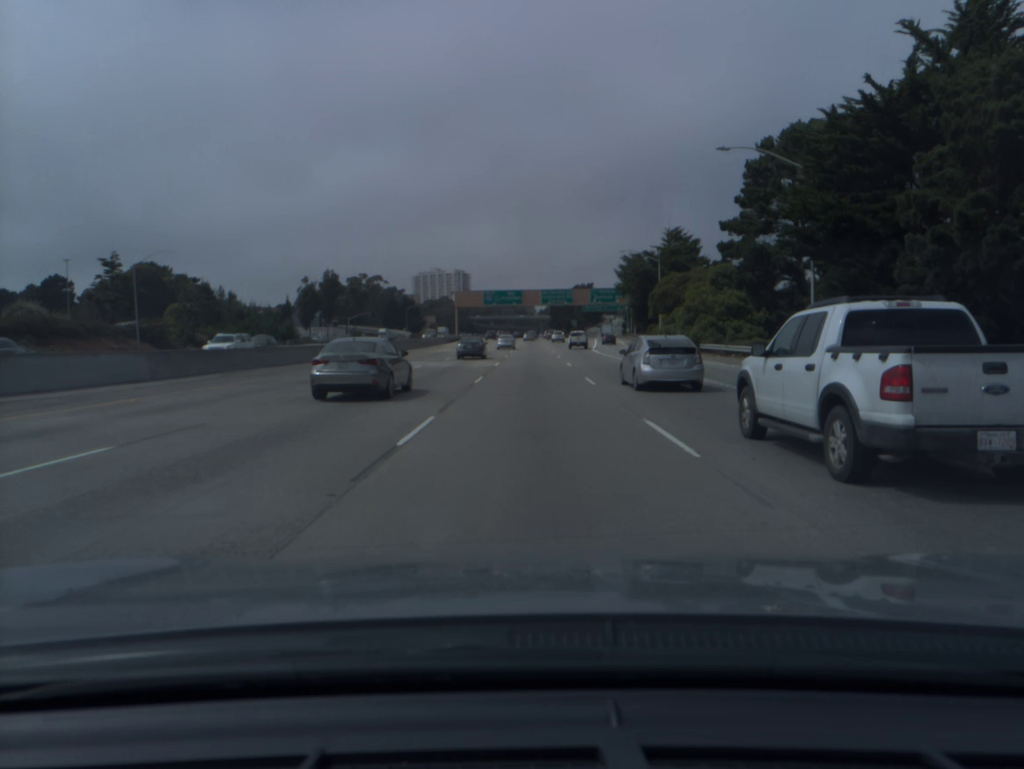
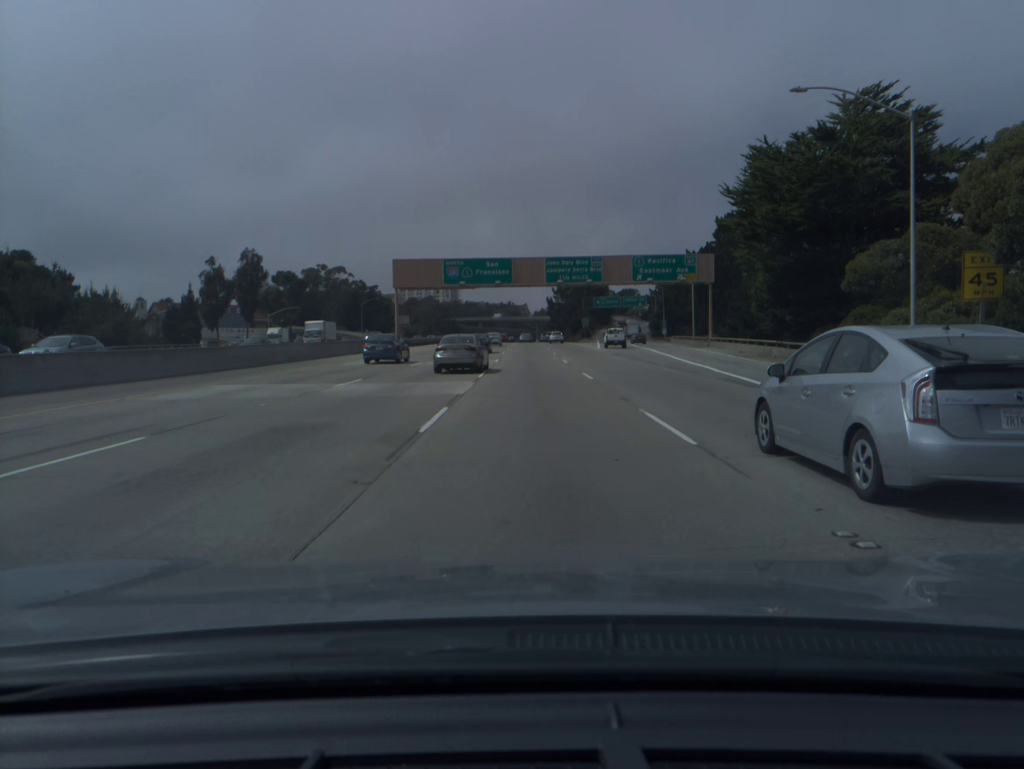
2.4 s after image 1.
(+0.3, +57.0) m; 0°
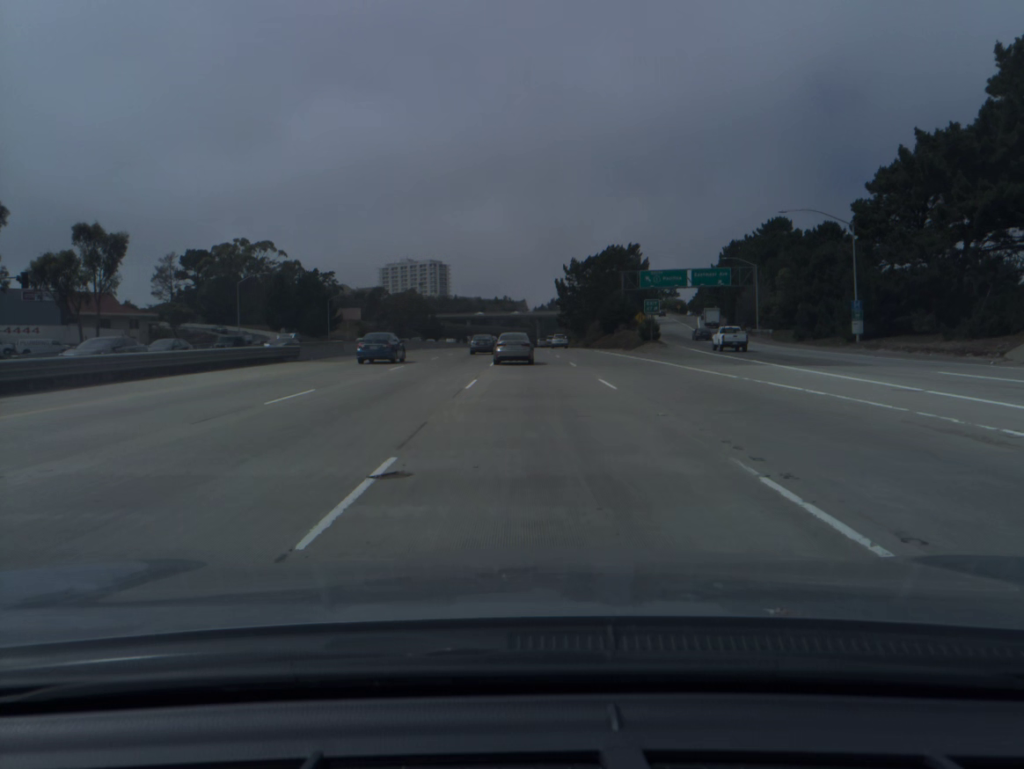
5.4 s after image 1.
(+0.1, +79.2) m; 0°
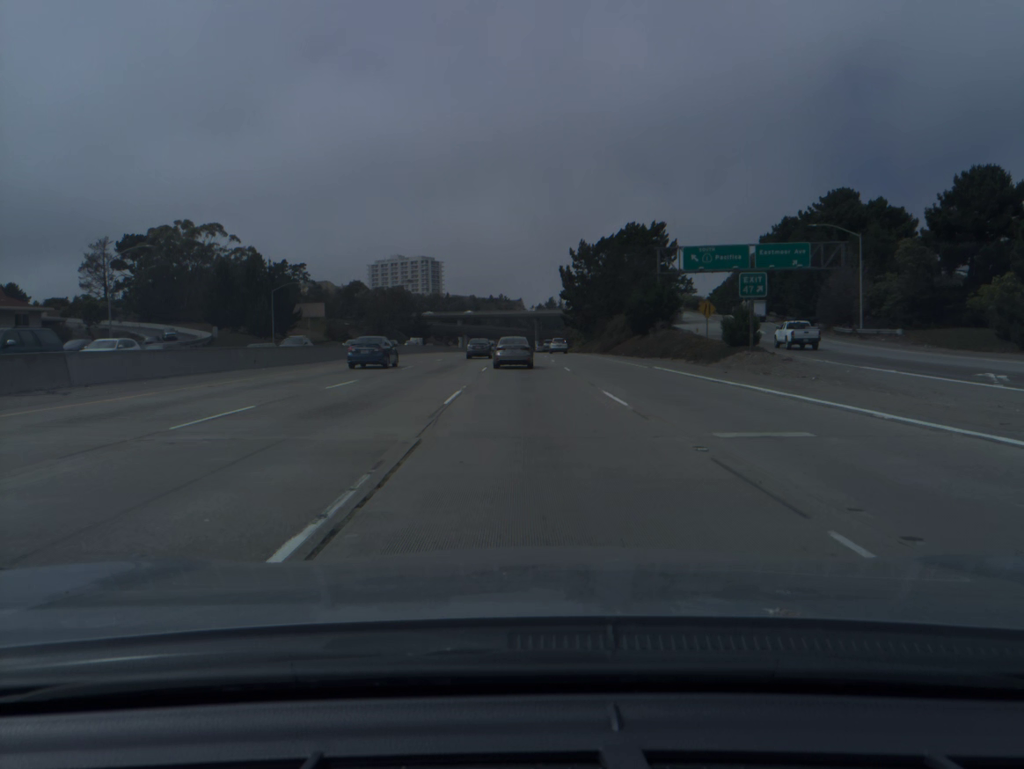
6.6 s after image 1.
(0.0, +32.5) m; 0°
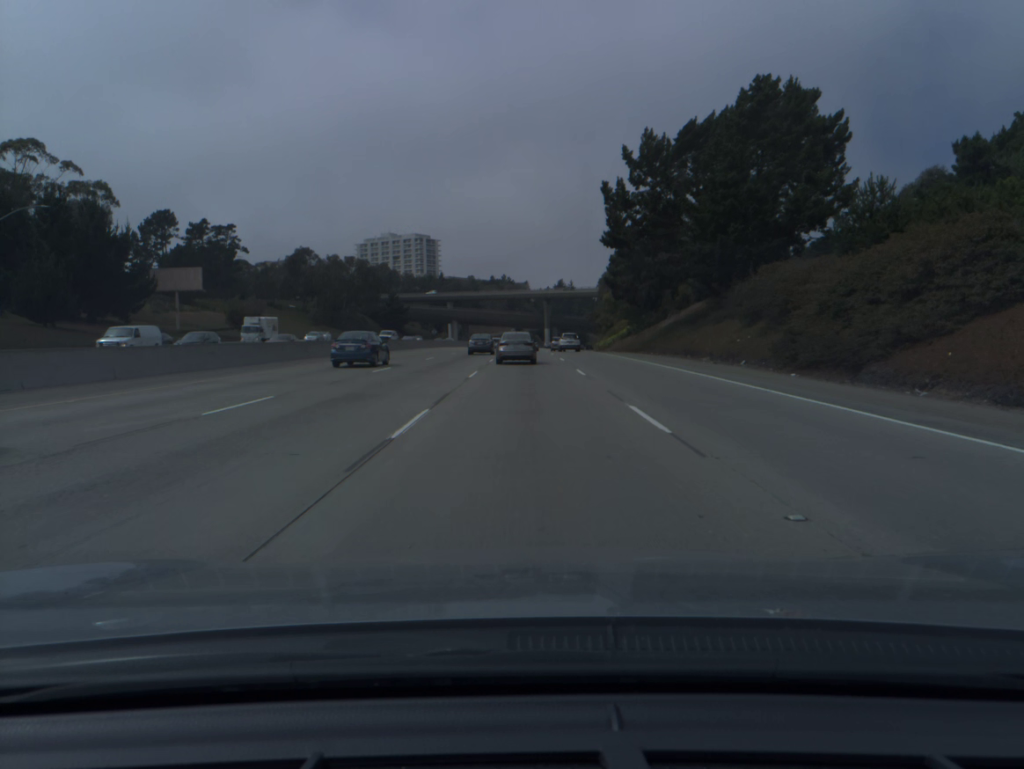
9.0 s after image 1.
(-0.1, +65.9) m; 0°
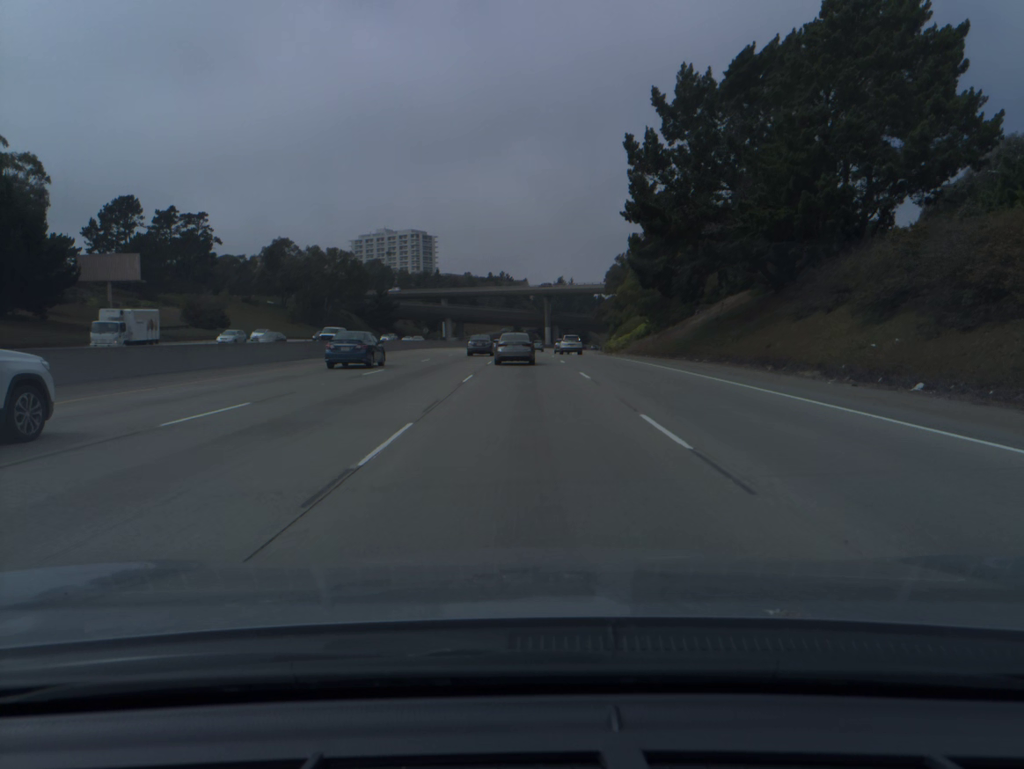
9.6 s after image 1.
(0.0, +16.3) m; 0°
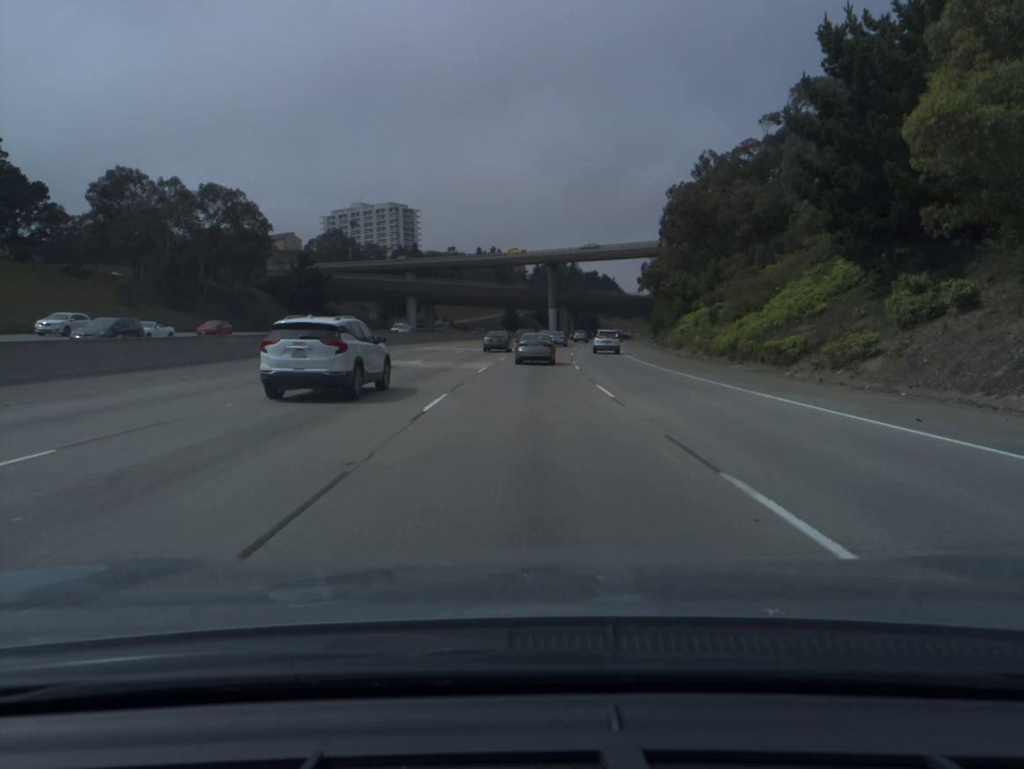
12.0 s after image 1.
(+0.1, +64.7) m; 0°
